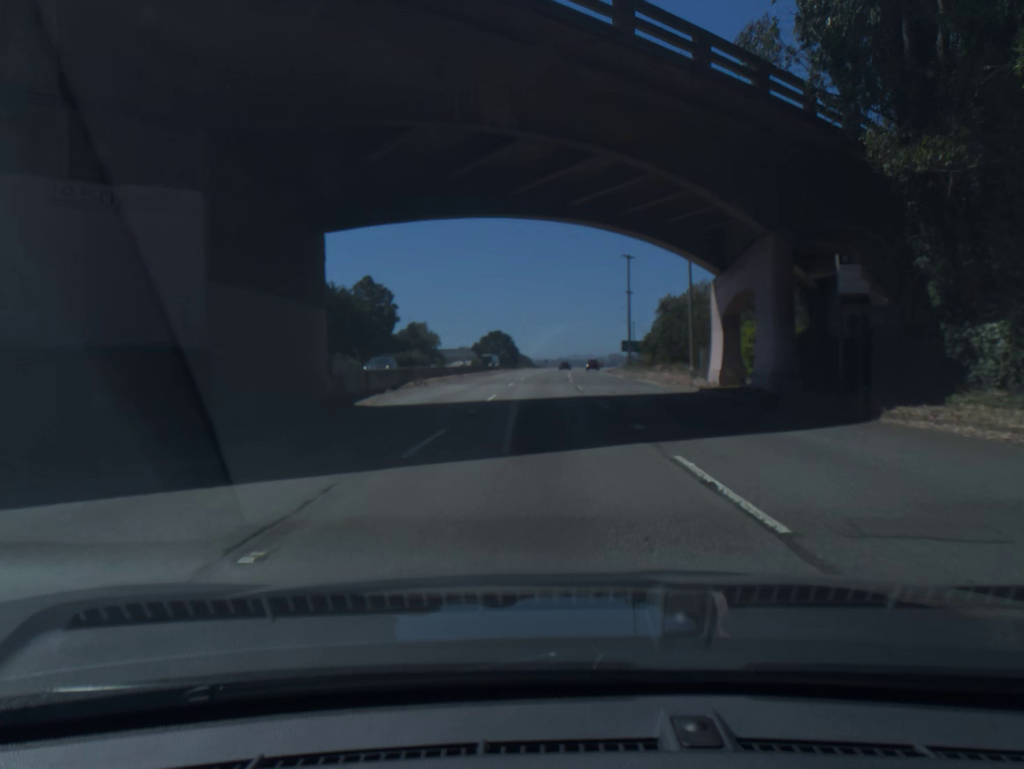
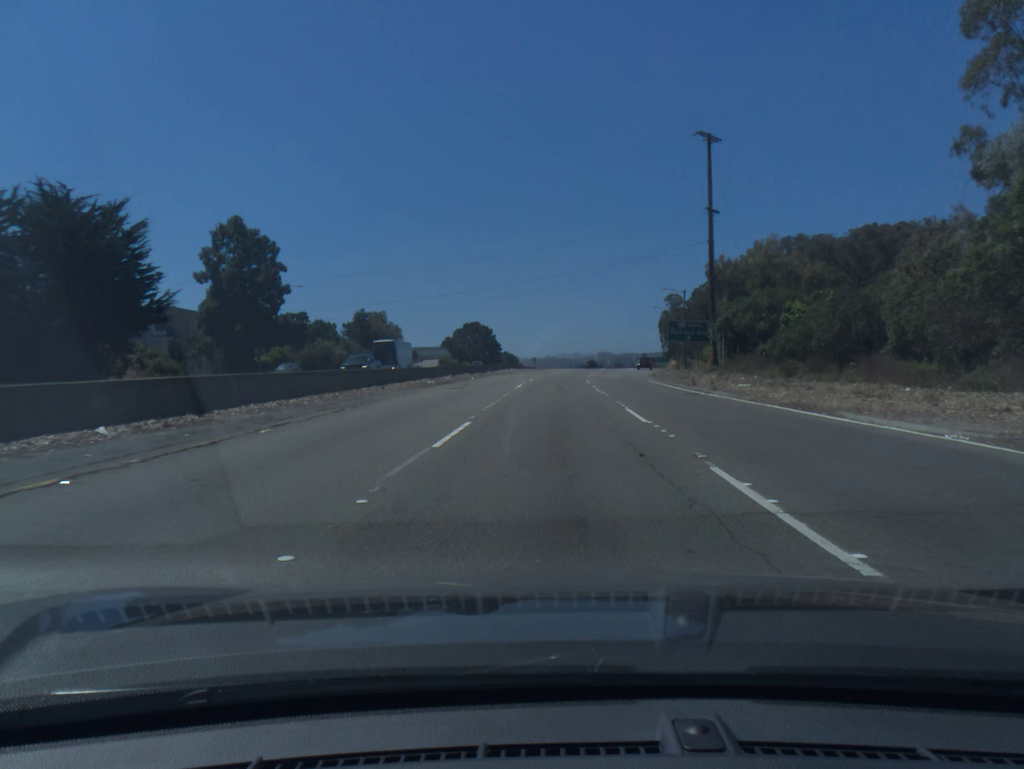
(+0.2, +57.0) m; +1°
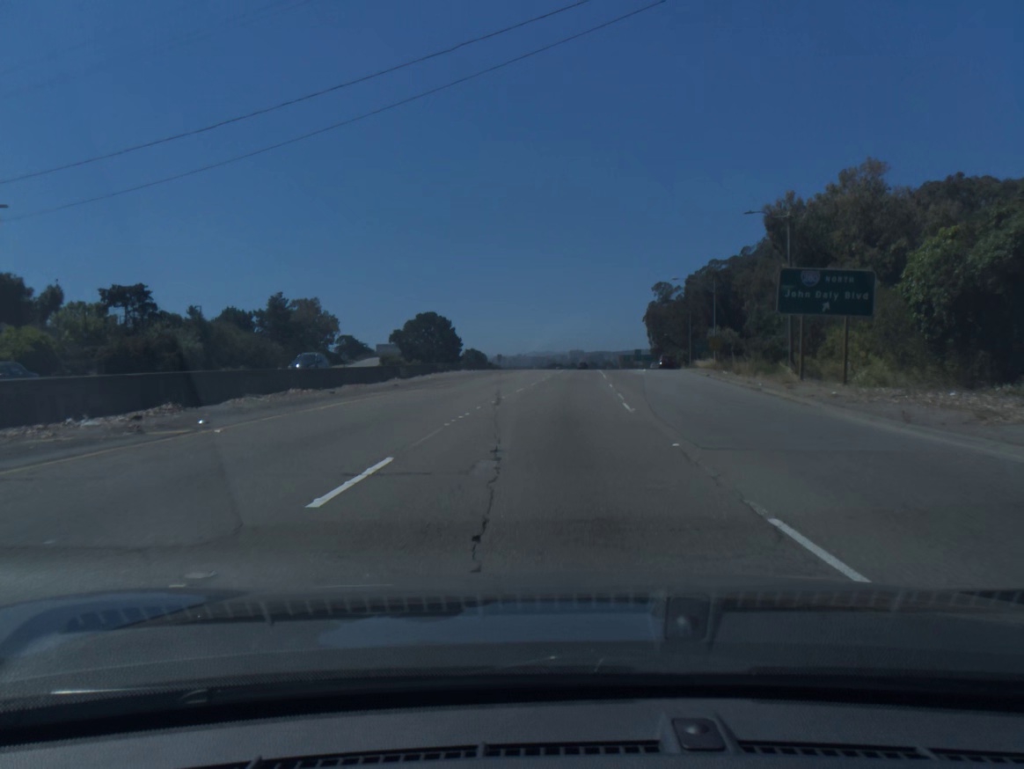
(+0.8, +42.4) m; +2°
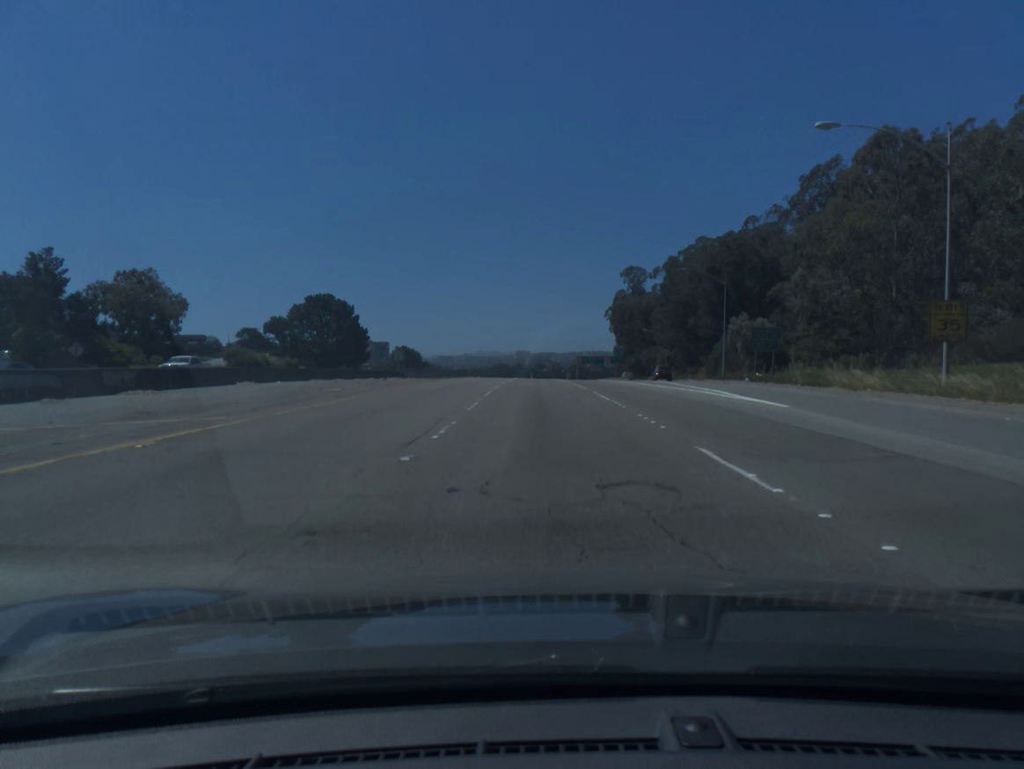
(+2.1, +56.7) m; +4°
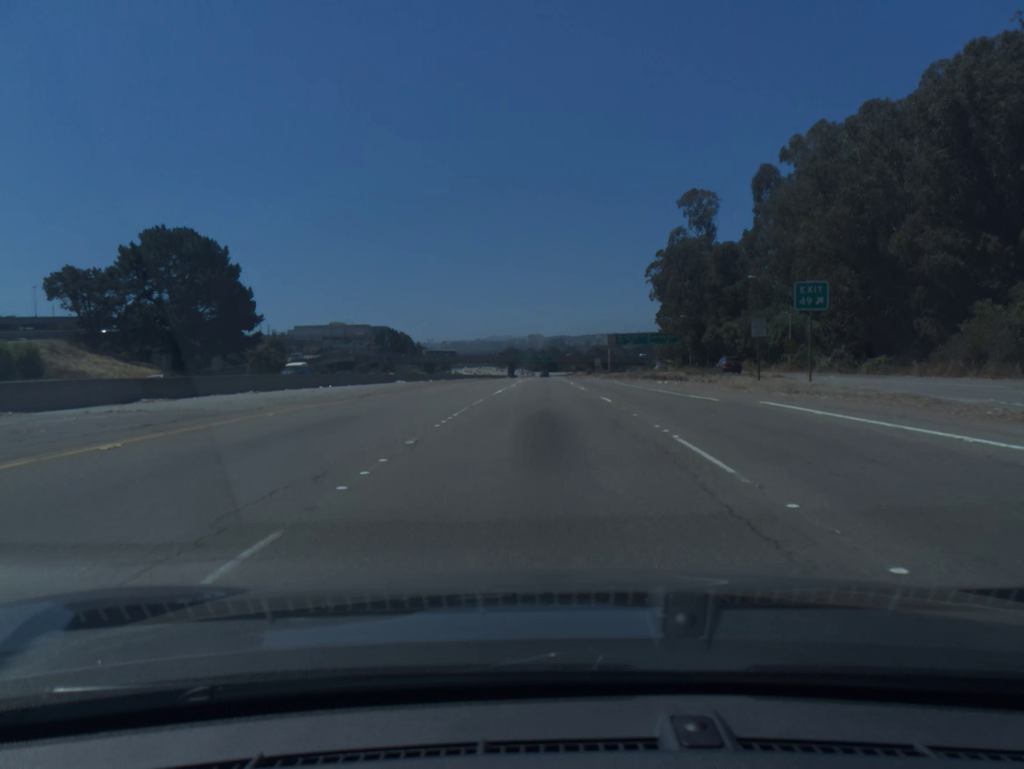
(-0.6, +71.5) m; -1°
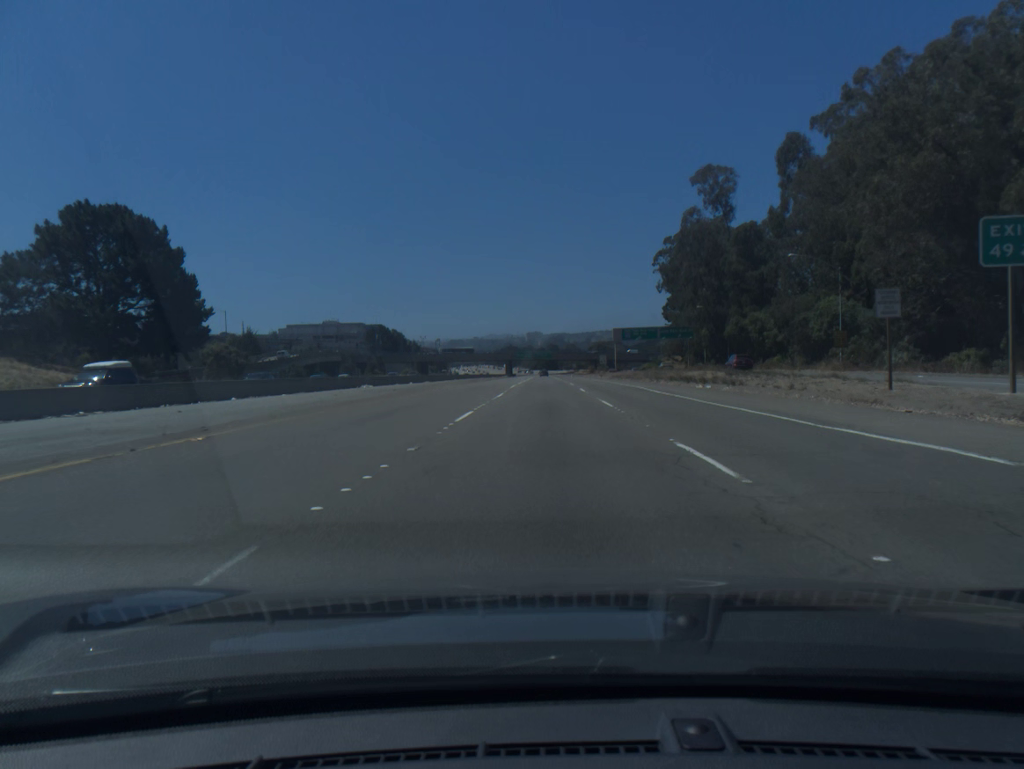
(0.0, +14.4) m; 0°
